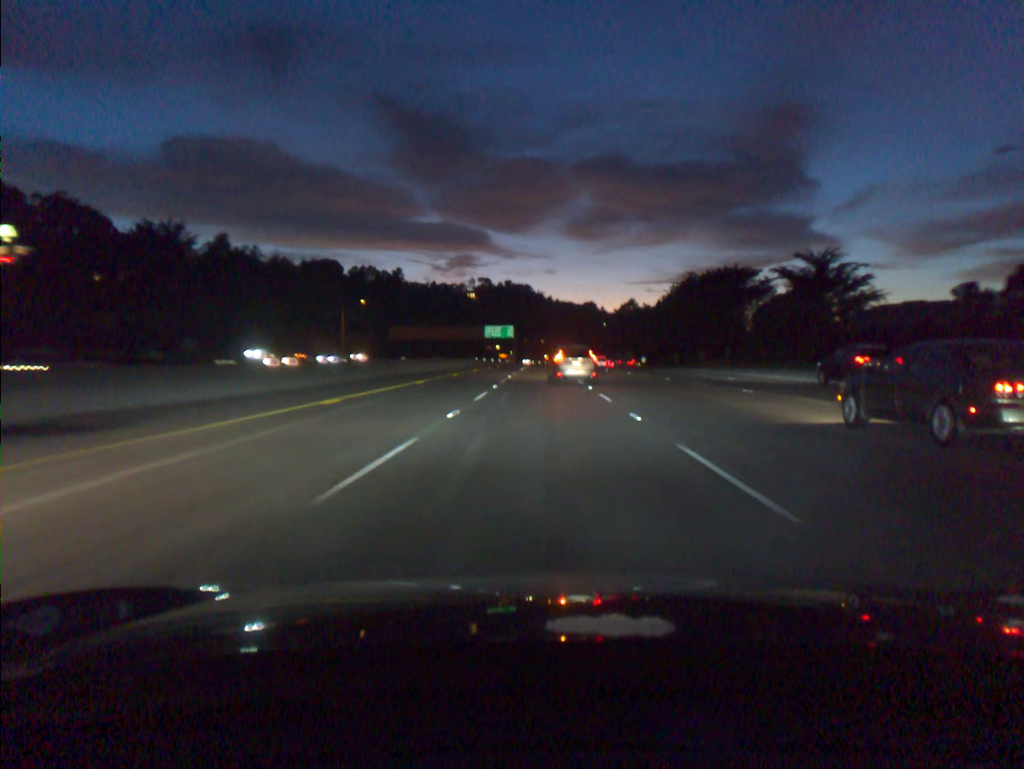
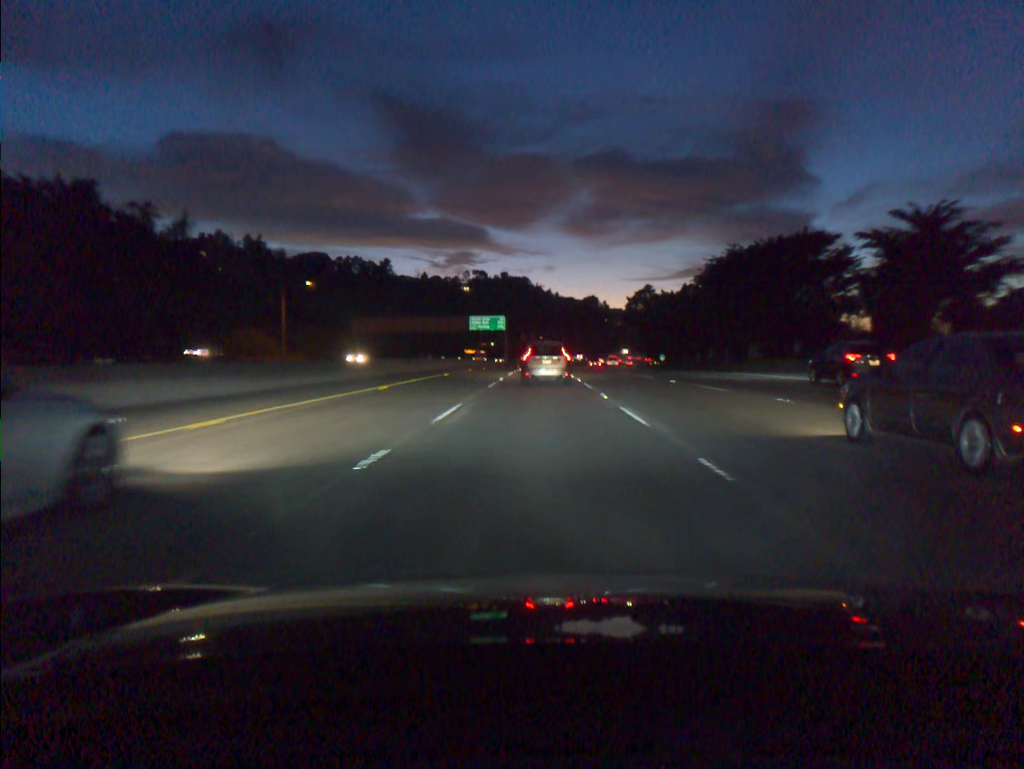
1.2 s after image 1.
(0.0, +35.9) m; 0°
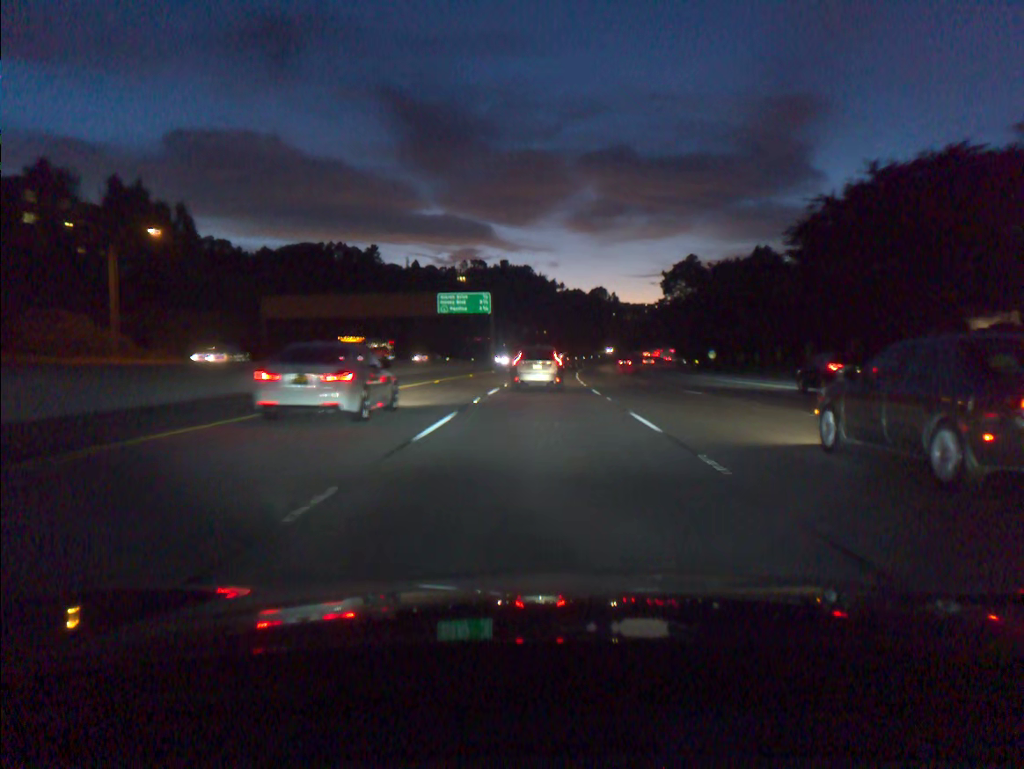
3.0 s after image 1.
(-0.1, +51.1) m; 0°
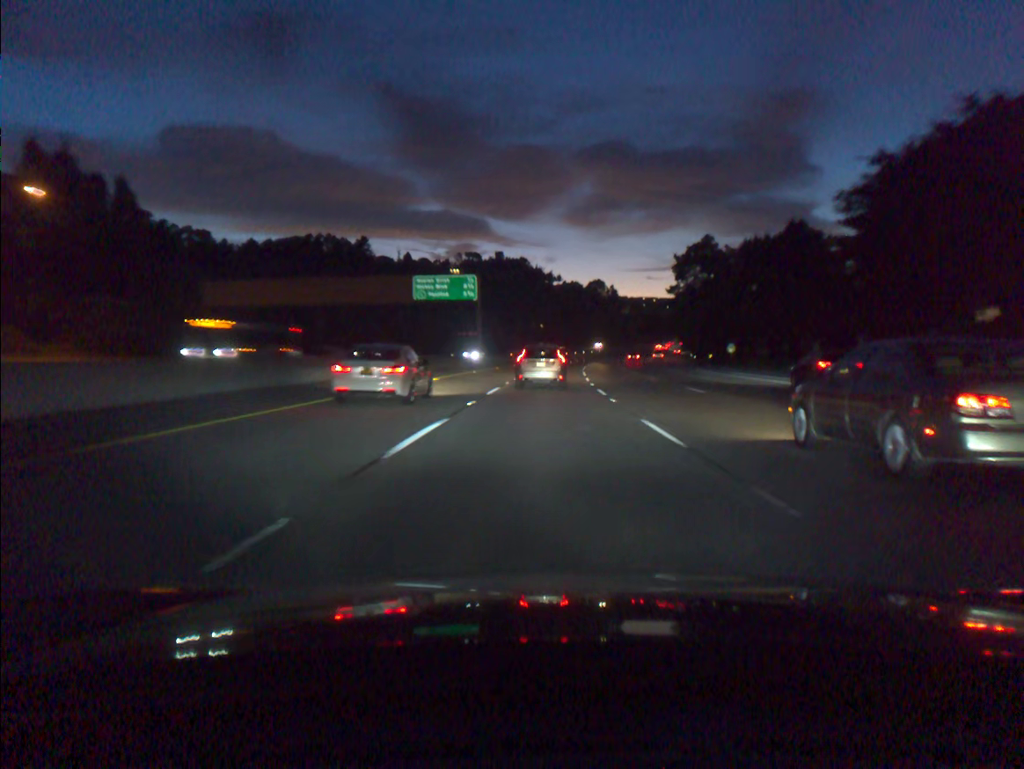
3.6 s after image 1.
(0.0, +16.4) m; 0°
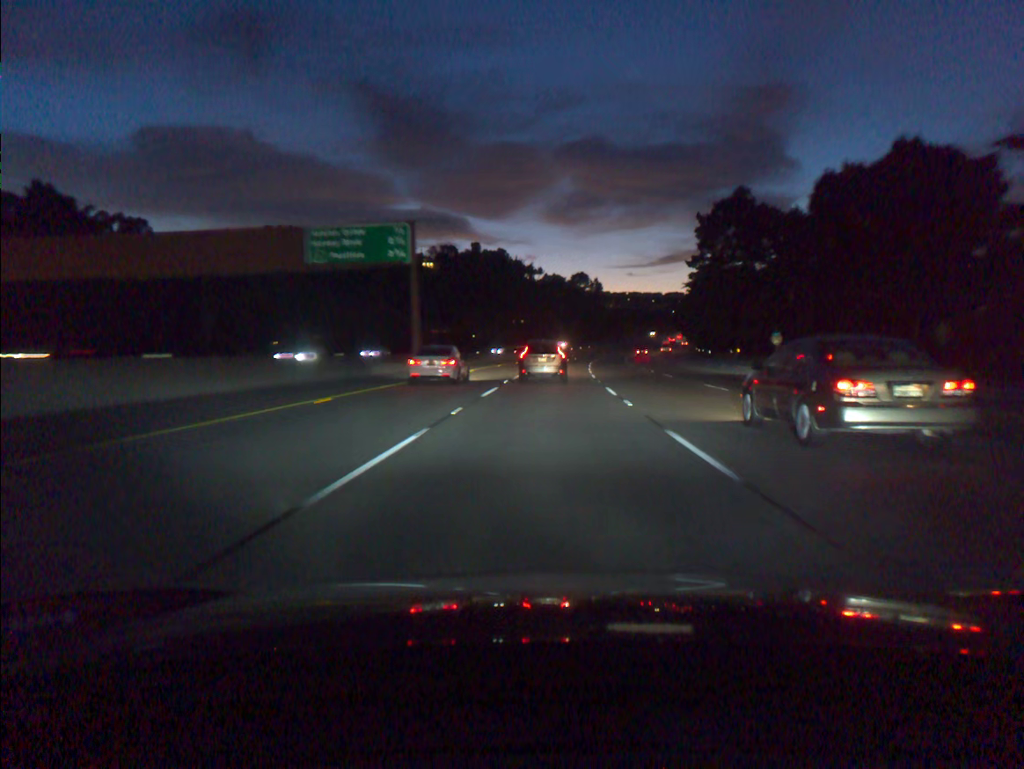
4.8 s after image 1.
(+0.3, +32.3) m; +1°
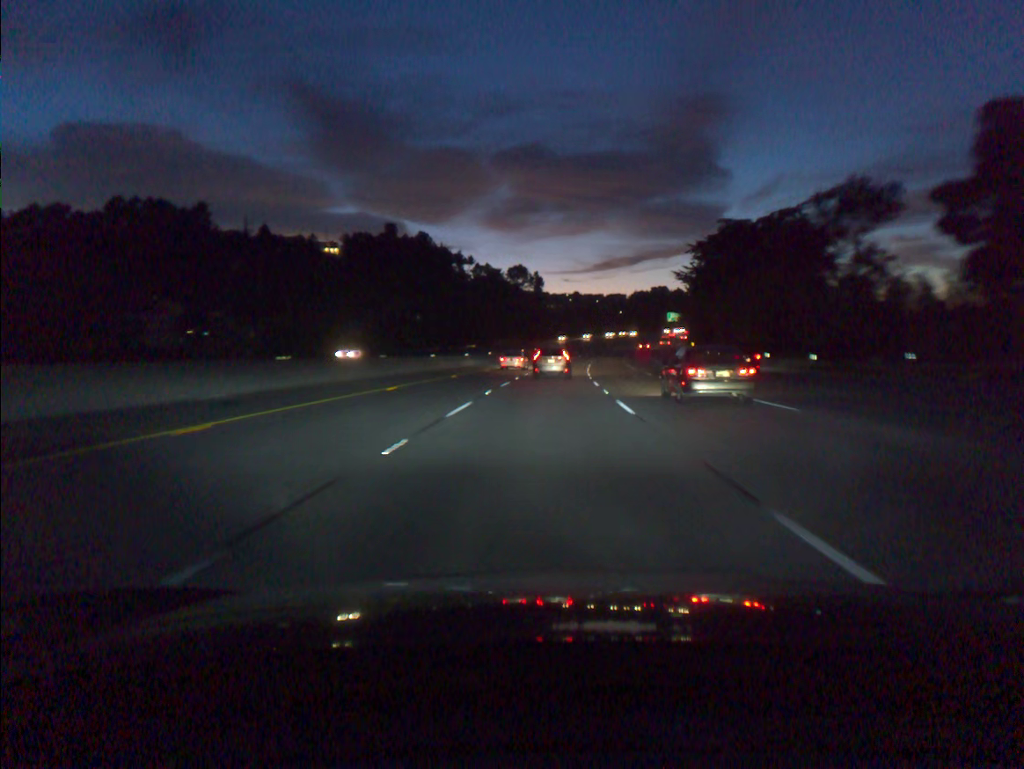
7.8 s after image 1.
(+3.1, +79.0) m; +4°
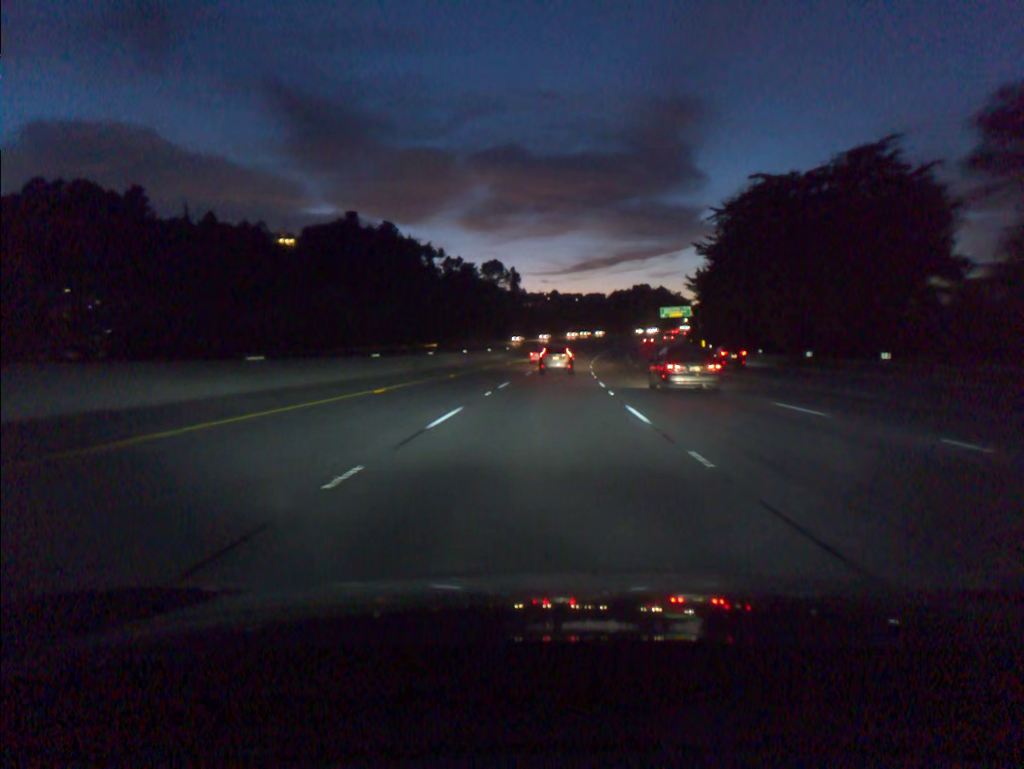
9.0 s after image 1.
(+0.4, +31.4) m; +2°
